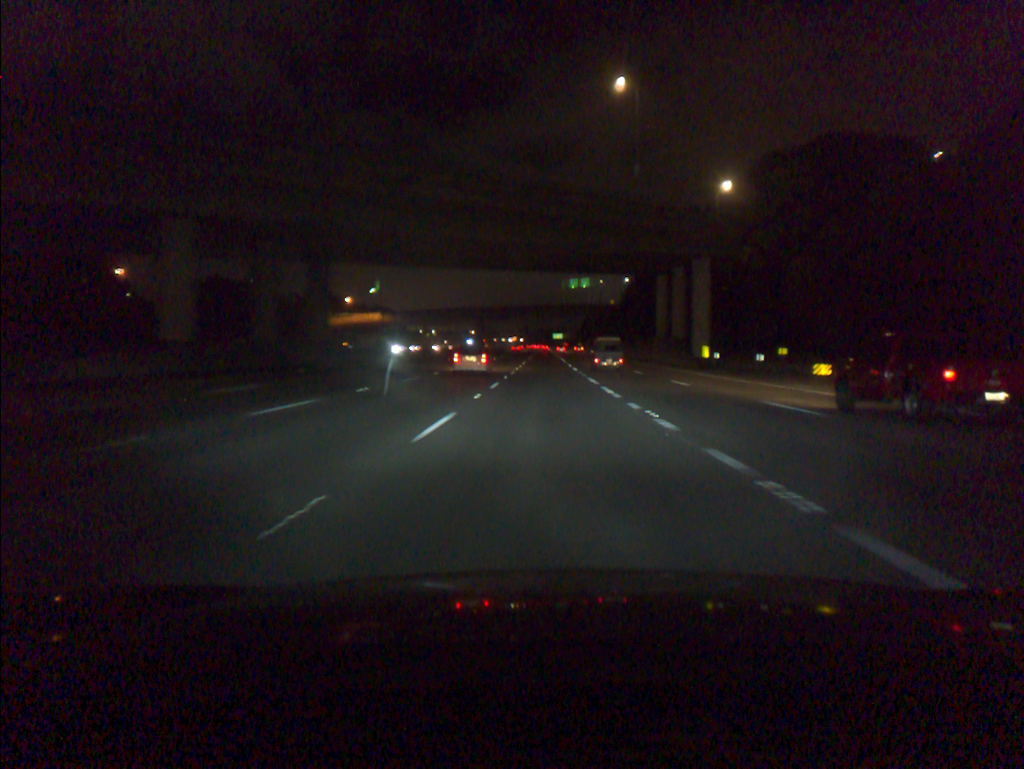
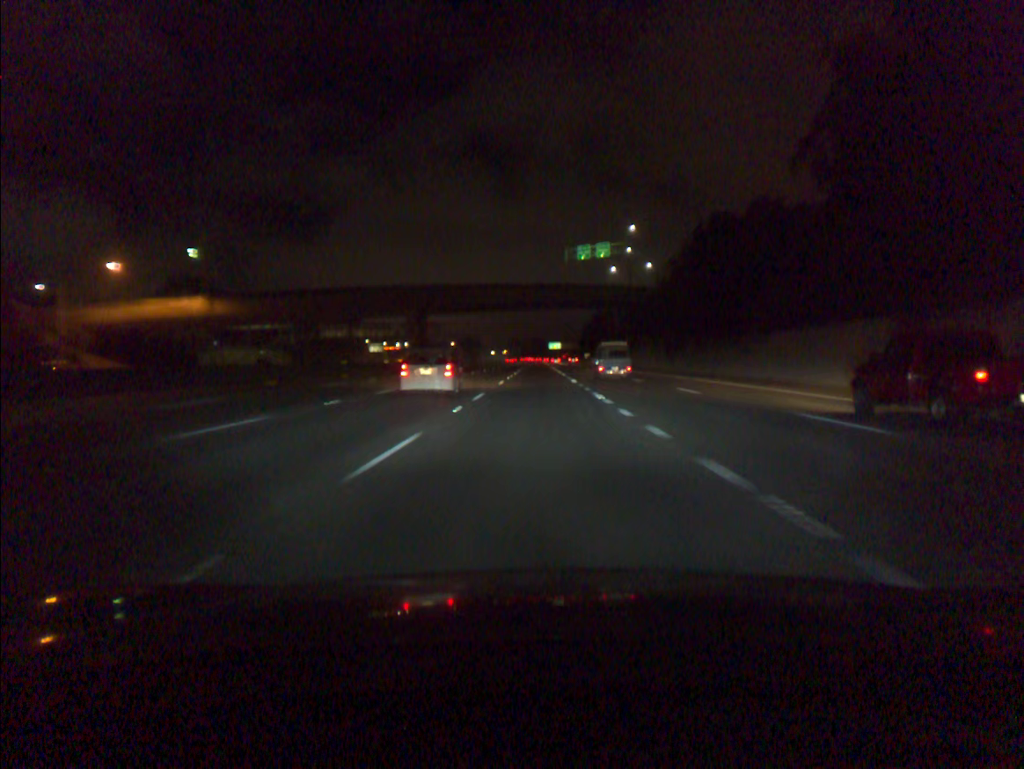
(+0.8, +90.6) m; +1°
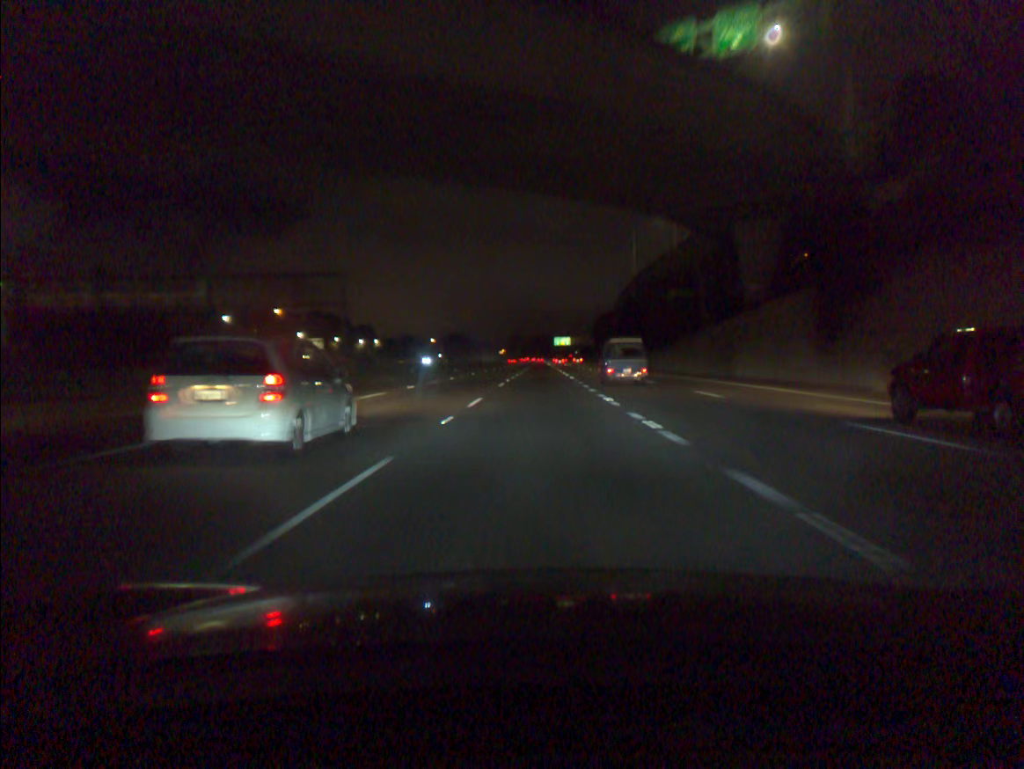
(-0.3, +90.7) m; 0°
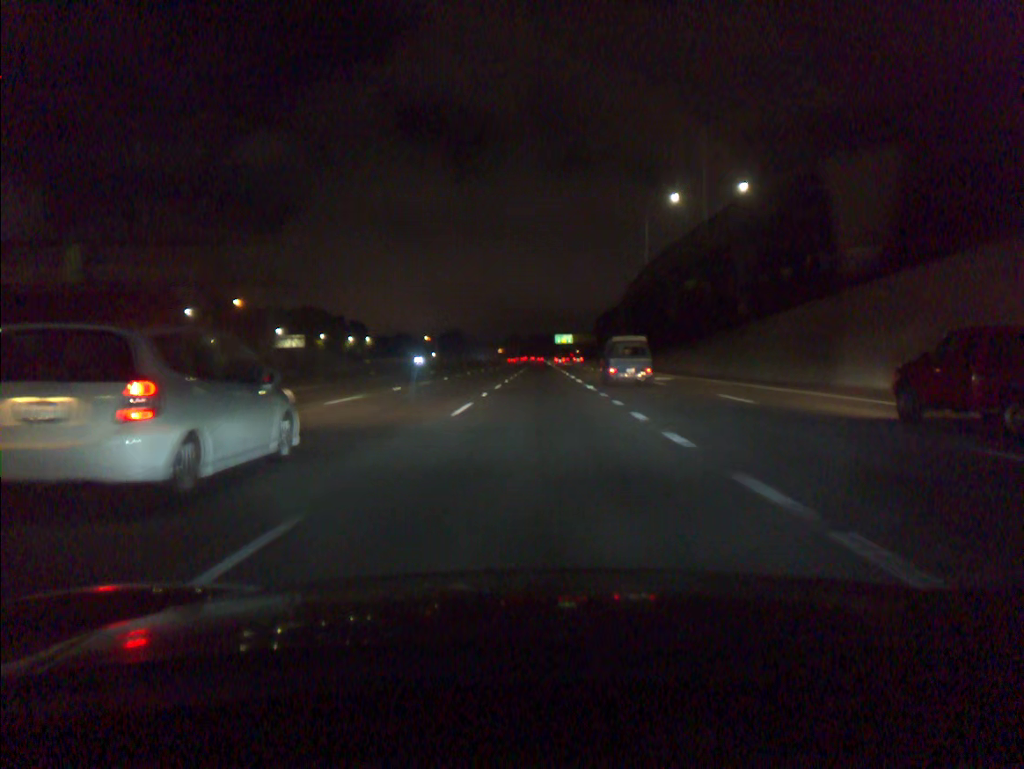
(0.0, +18.2) m; 0°
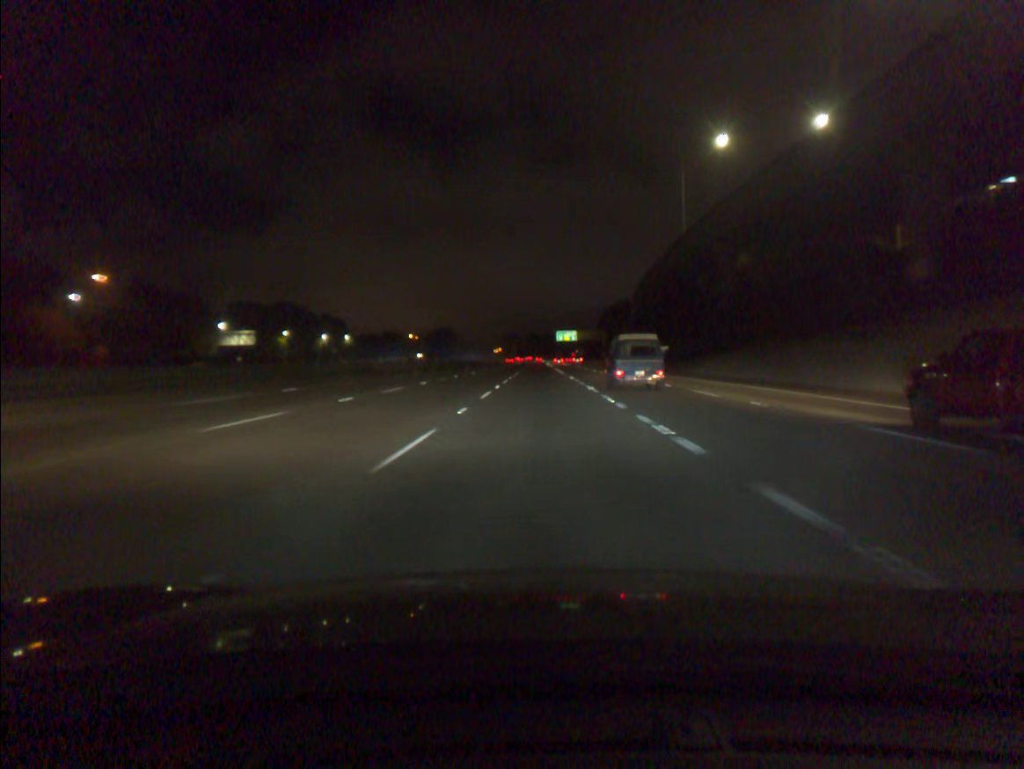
(0.0, +36.5) m; 0°
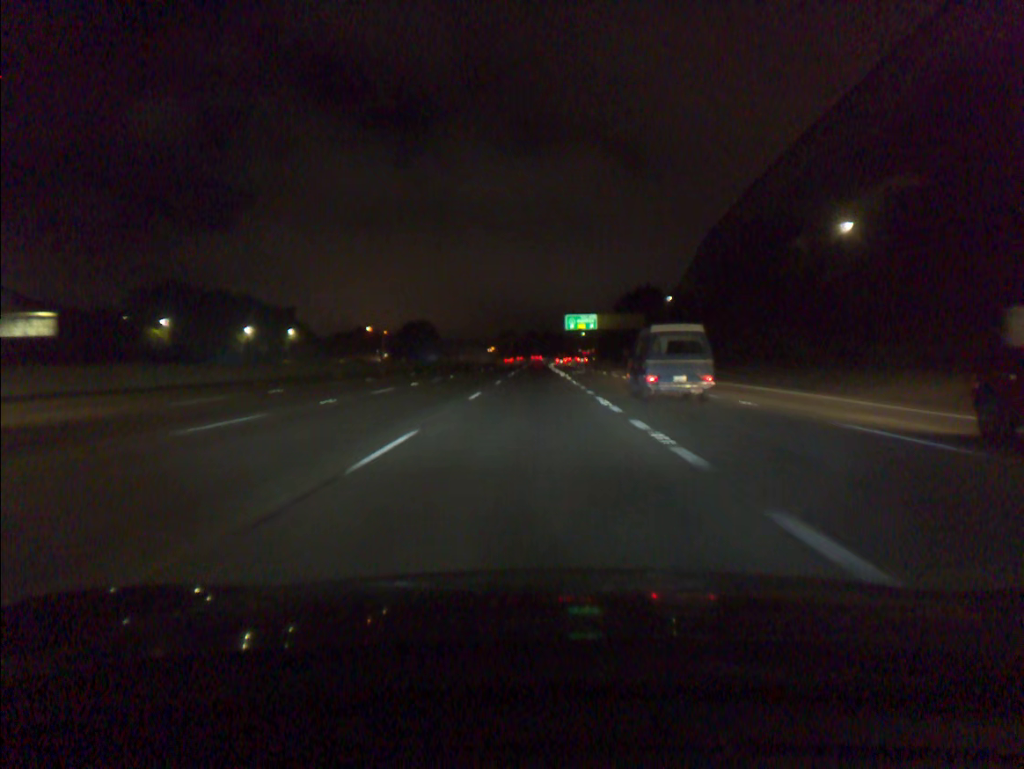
(+0.2, +73.1) m; 0°
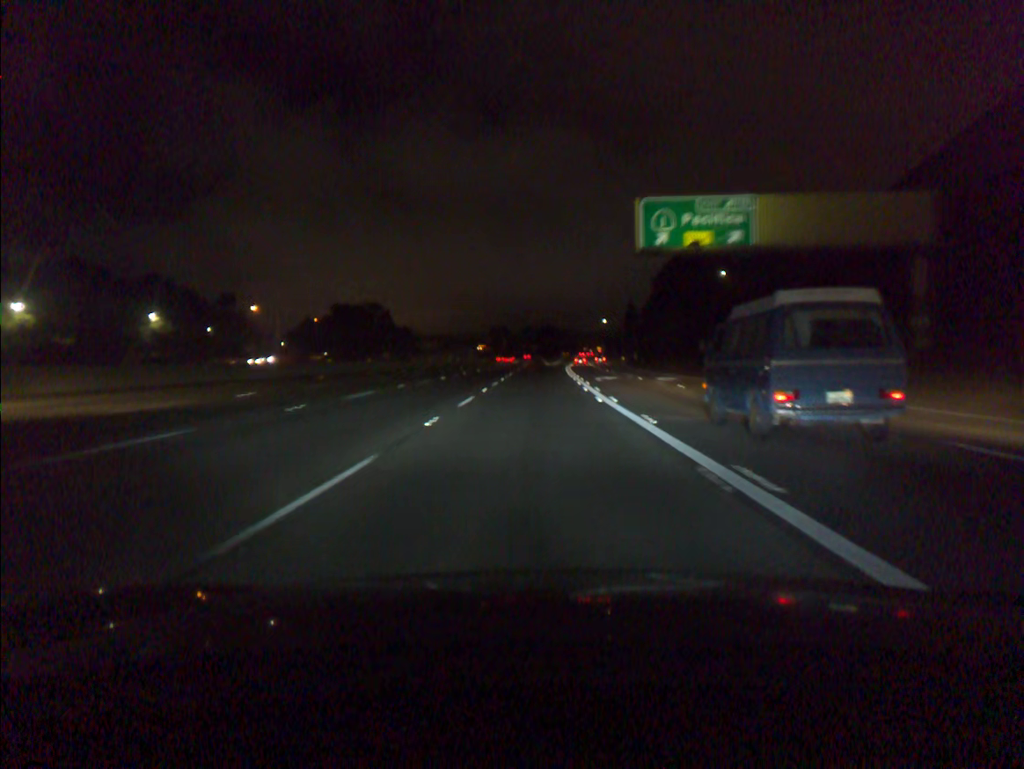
(-0.2, +91.4) m; 0°
